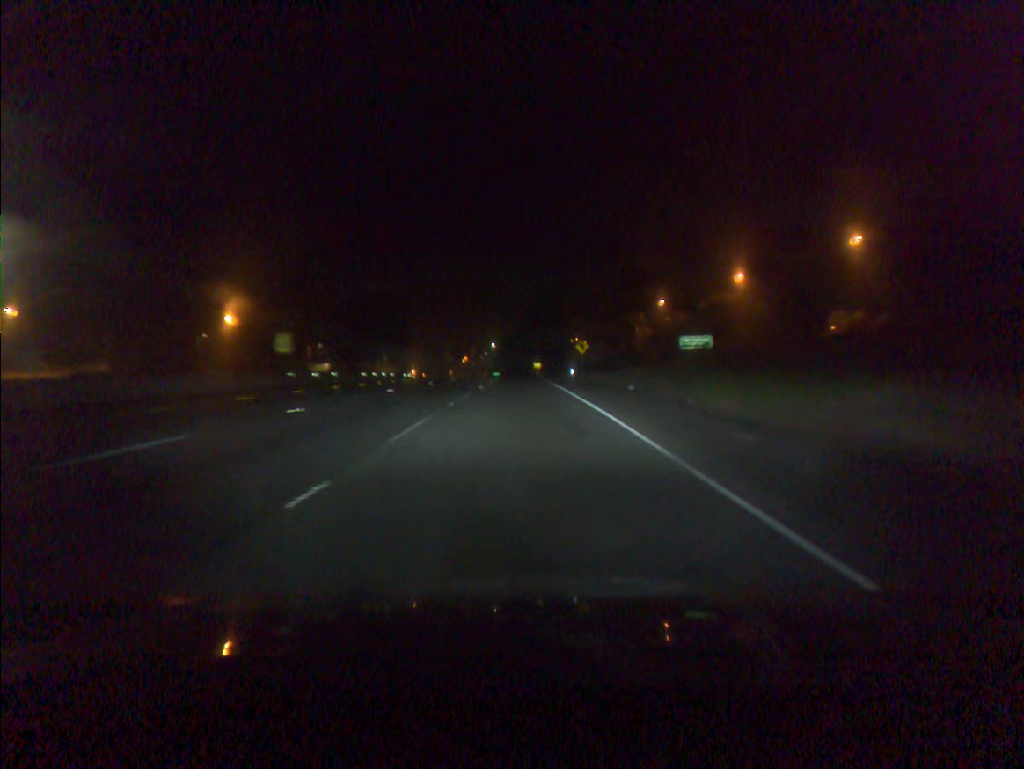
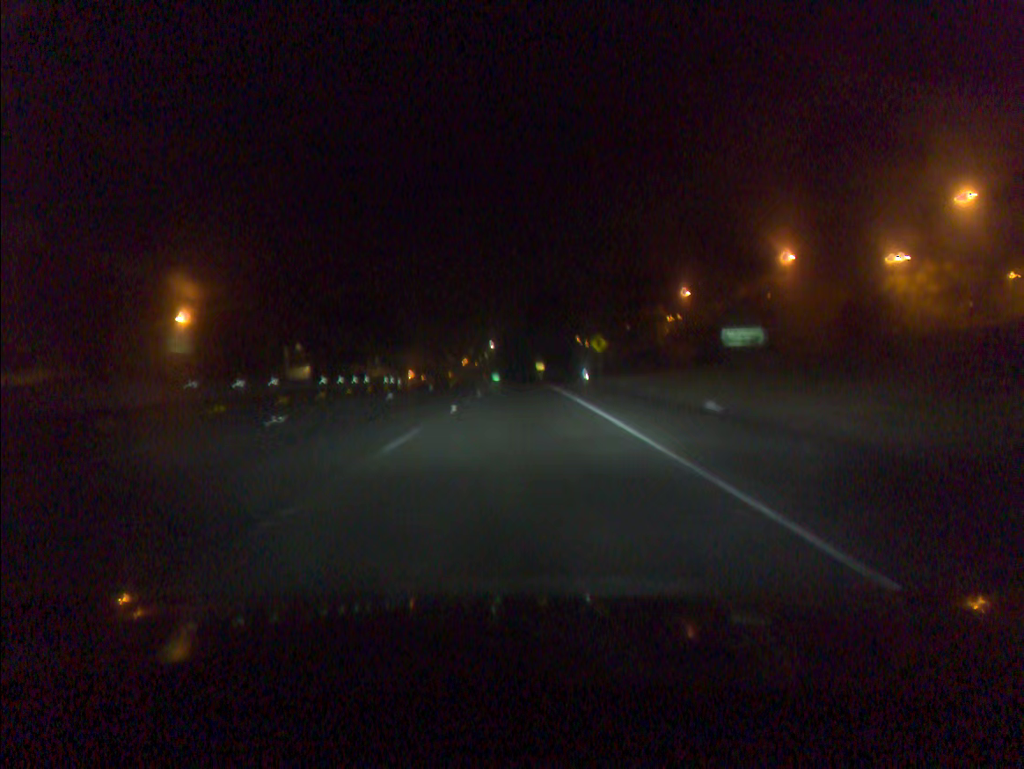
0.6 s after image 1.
(0.0, +15.7) m; 0°
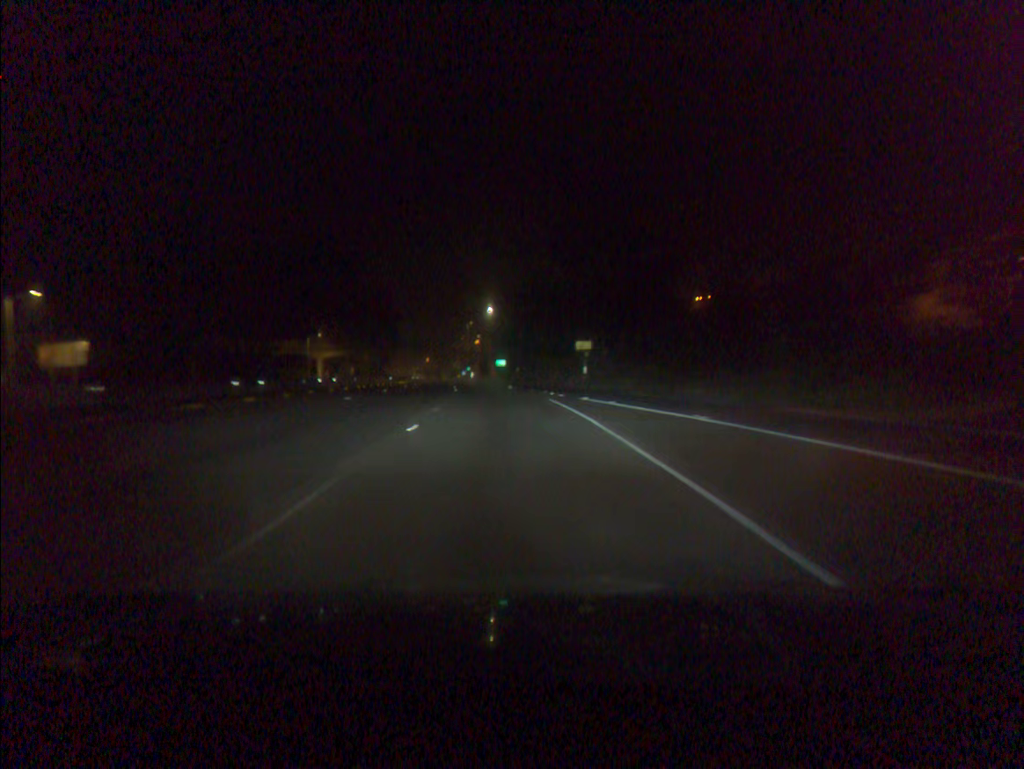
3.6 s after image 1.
(-0.2, +78.8) m; -1°
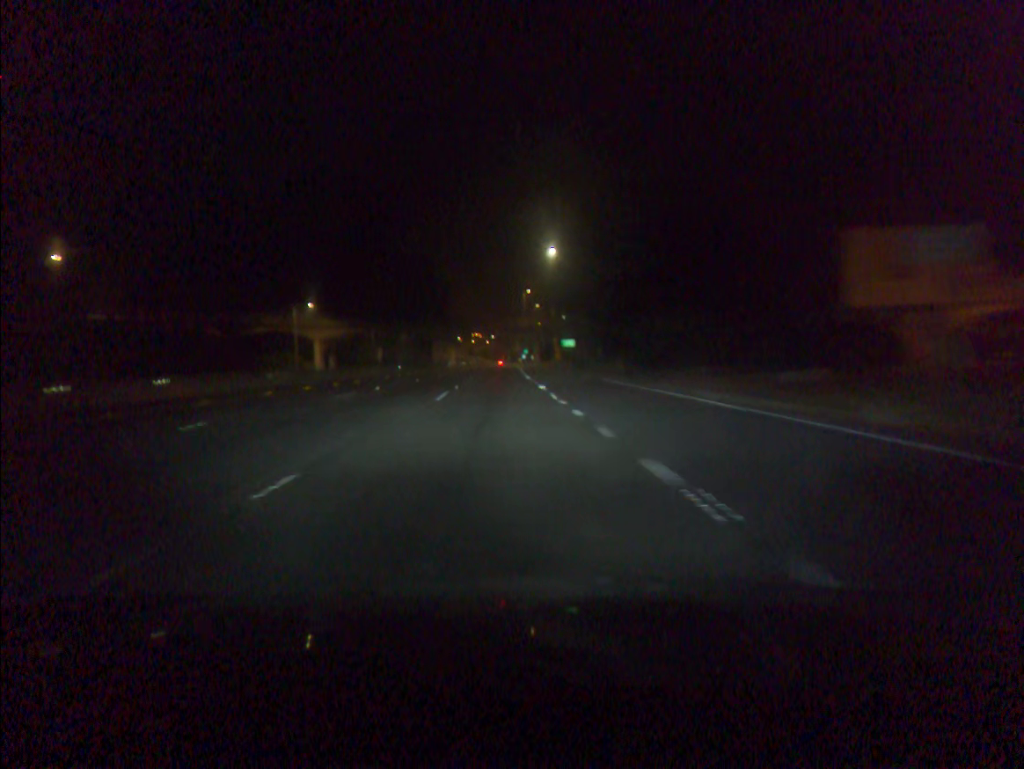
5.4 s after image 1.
(-1.5, +47.6) m; -5°
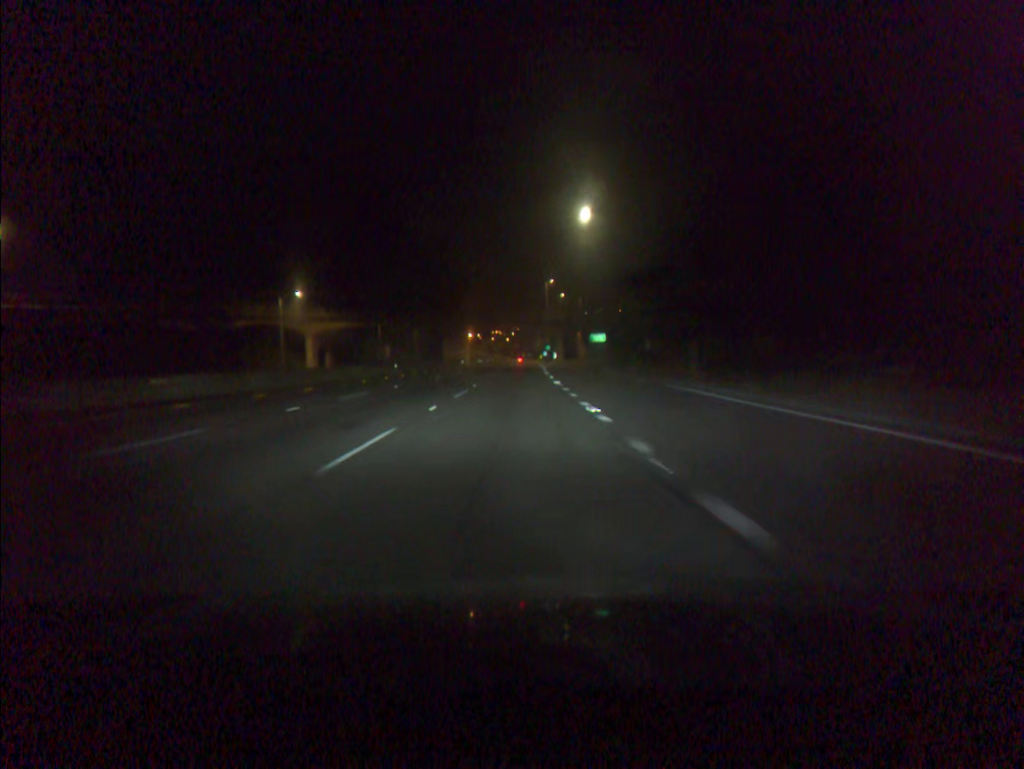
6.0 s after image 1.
(-0.2, +15.8) m; -1°
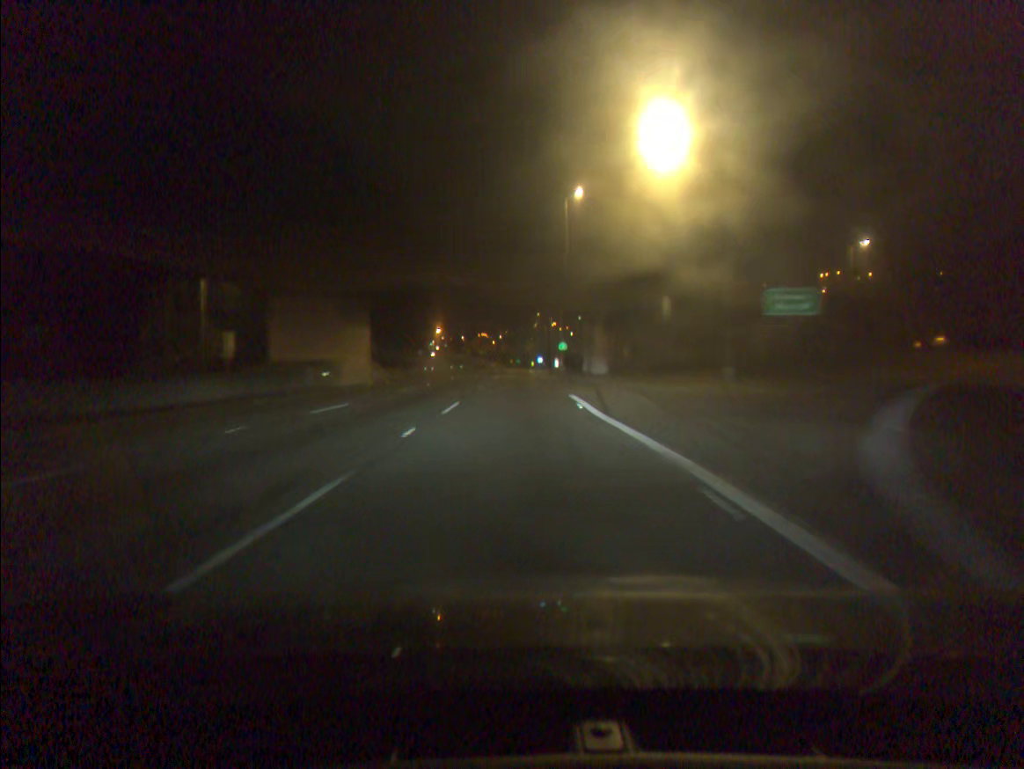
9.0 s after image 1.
(+0.2, +78.8) m; +1°
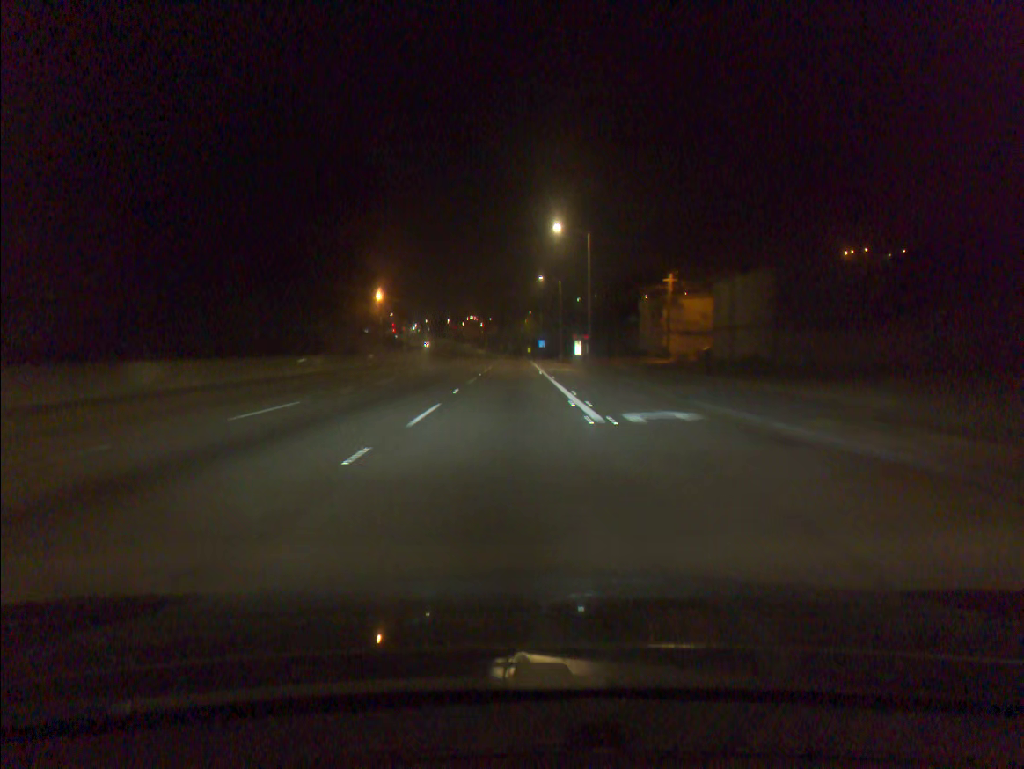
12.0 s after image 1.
(+0.3, +78.5) m; +1°
